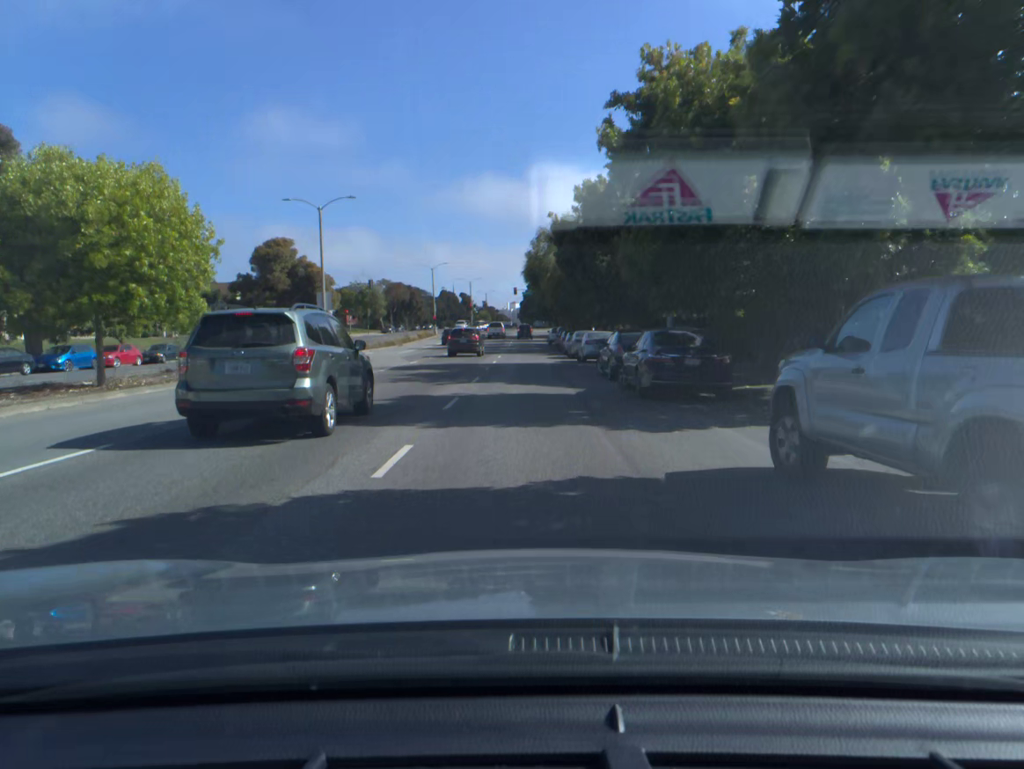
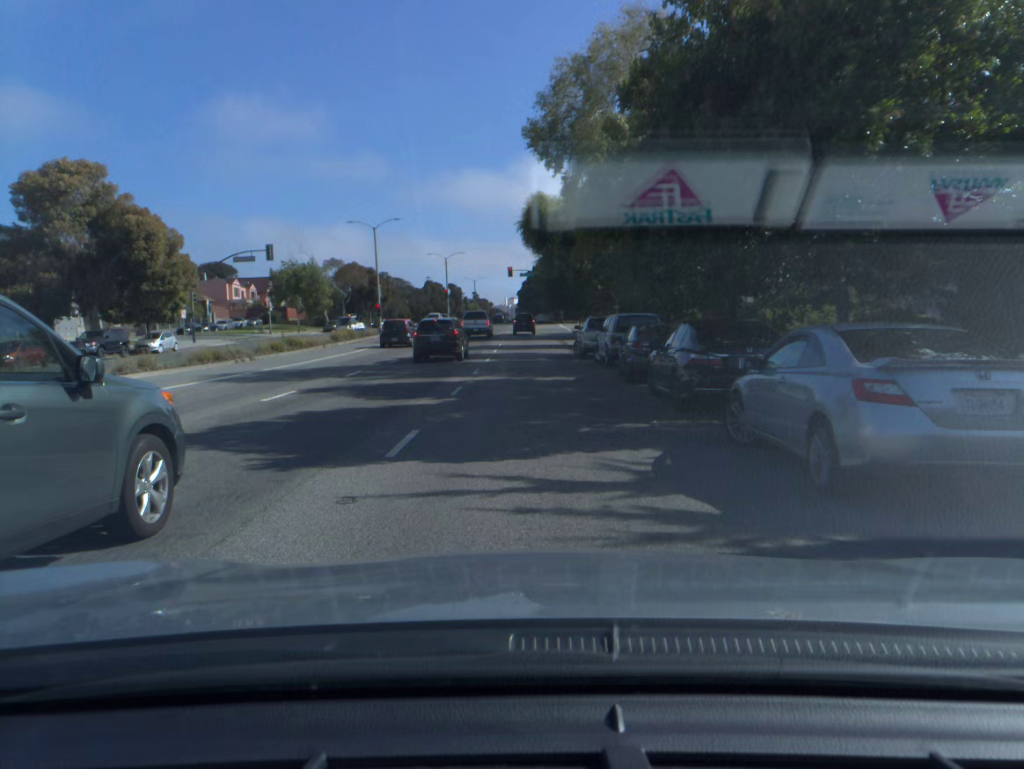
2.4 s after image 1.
(-0.1, +41.9) m; 0°
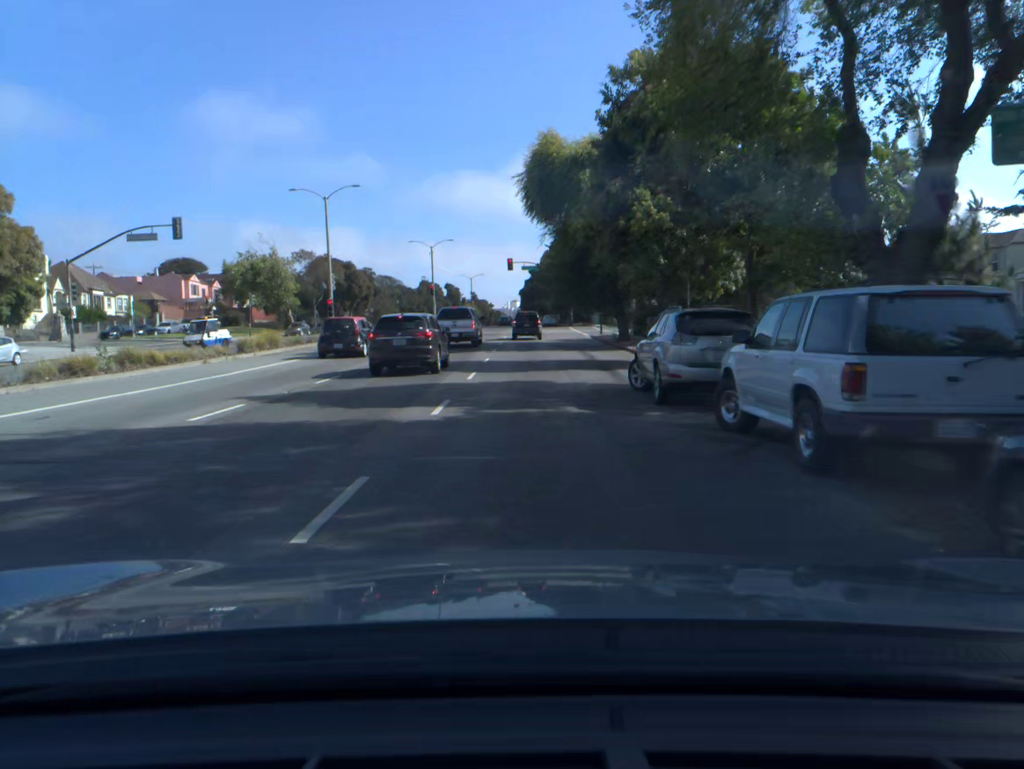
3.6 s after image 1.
(0.0, +17.9) m; 0°
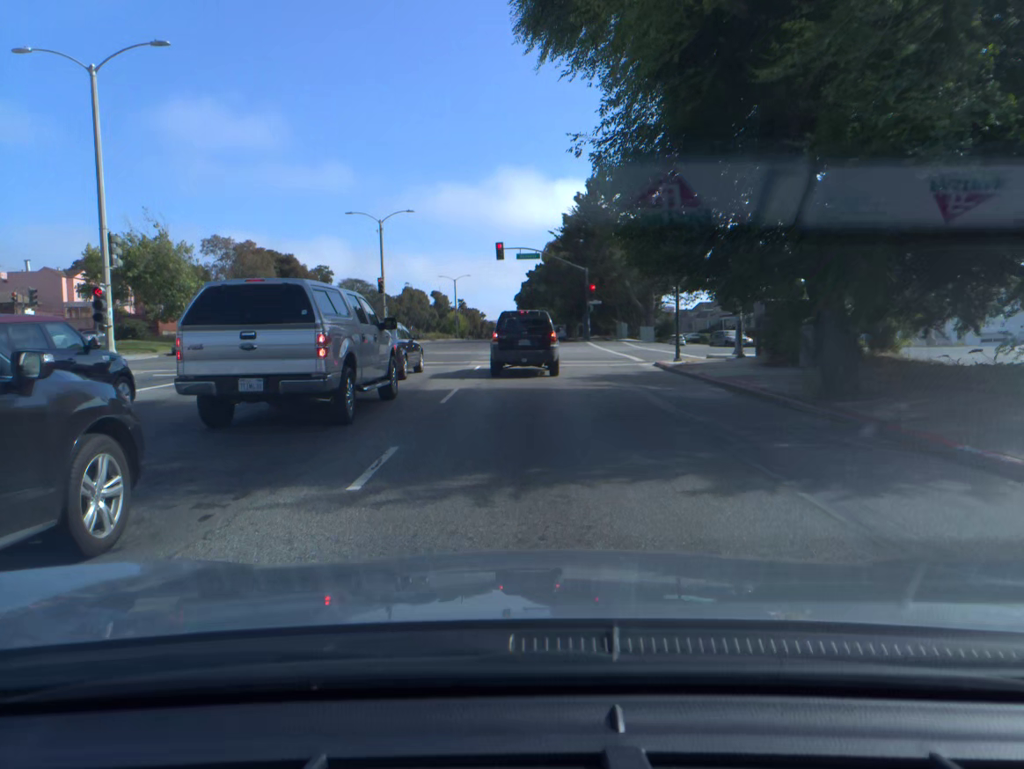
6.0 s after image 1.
(+0.1, +27.8) m; +1°
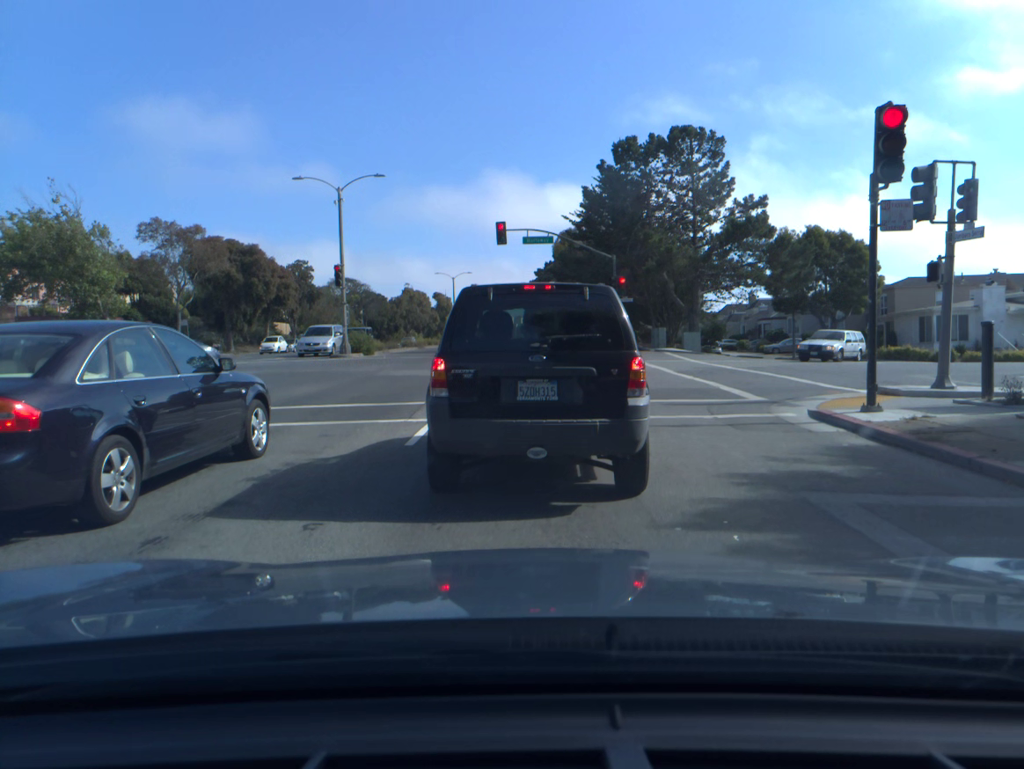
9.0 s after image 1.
(0.0, +14.5) m; 0°
